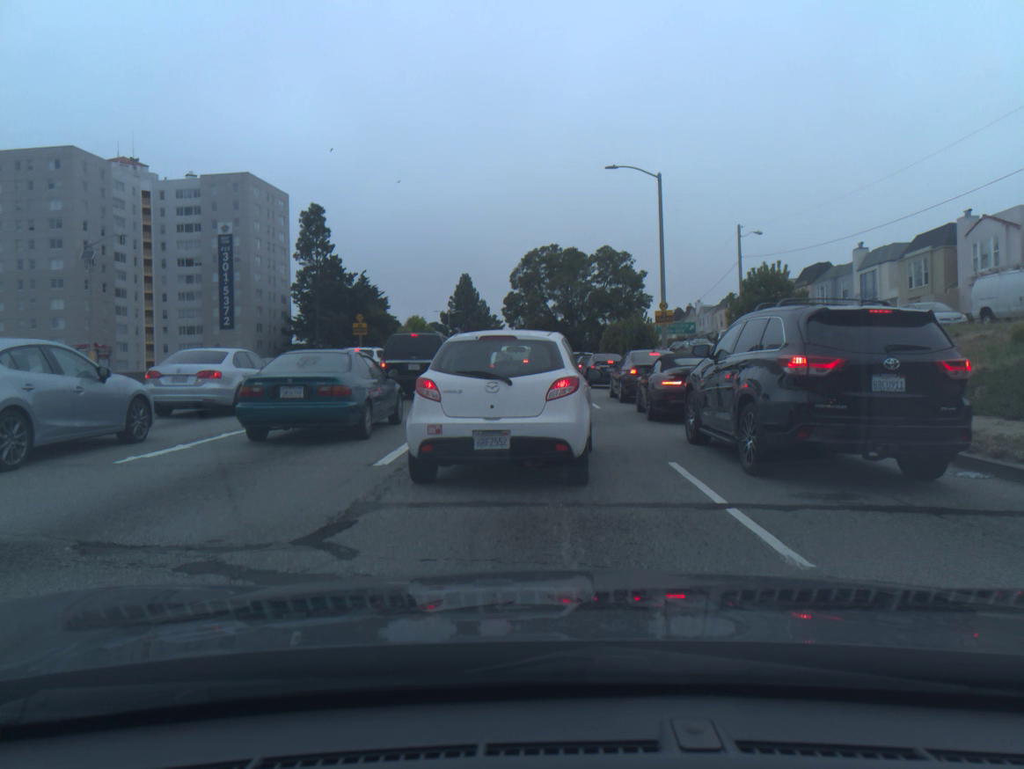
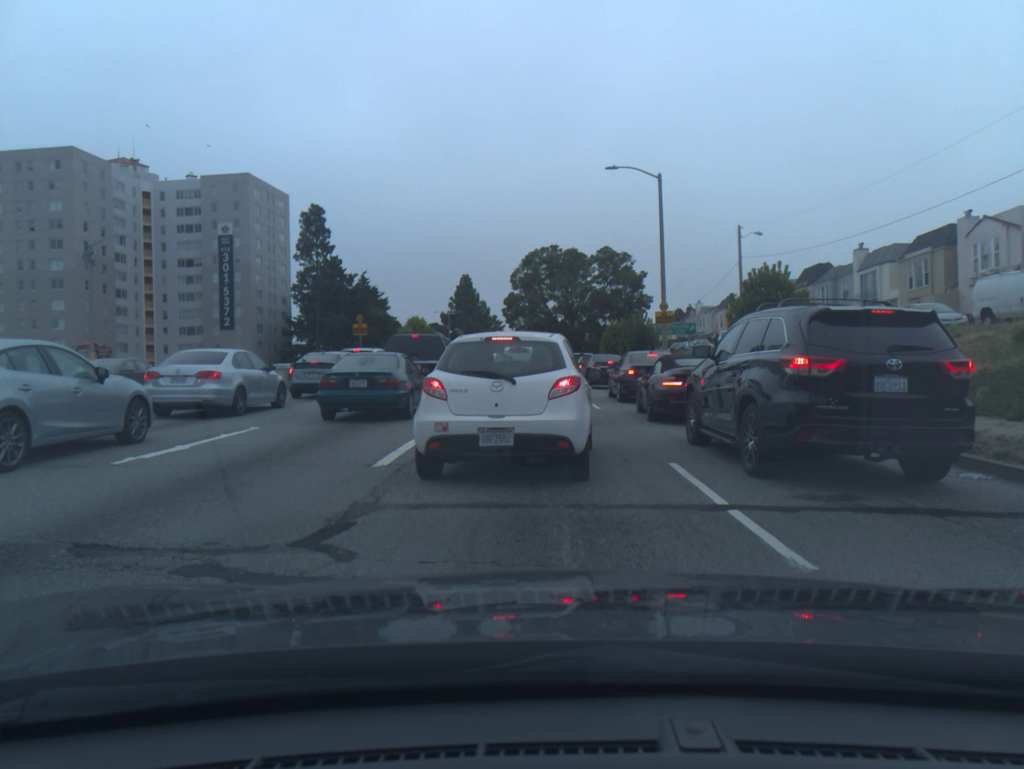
(0.0, 0.0) m; 0°
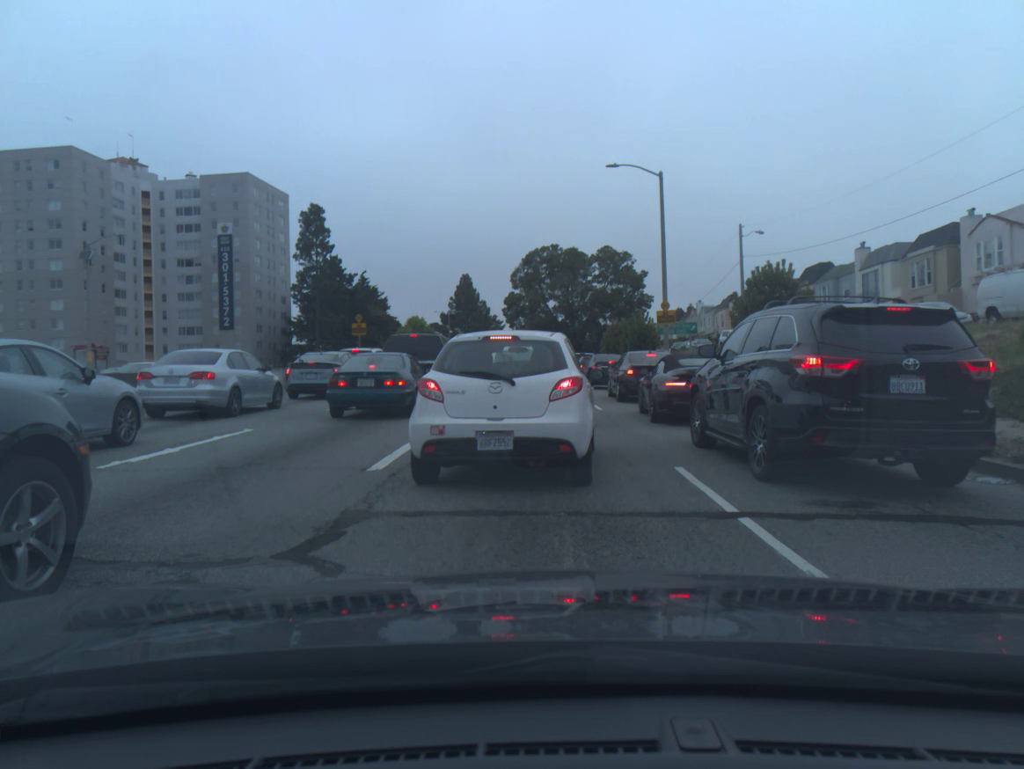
(0.0, +0.3) m; 0°
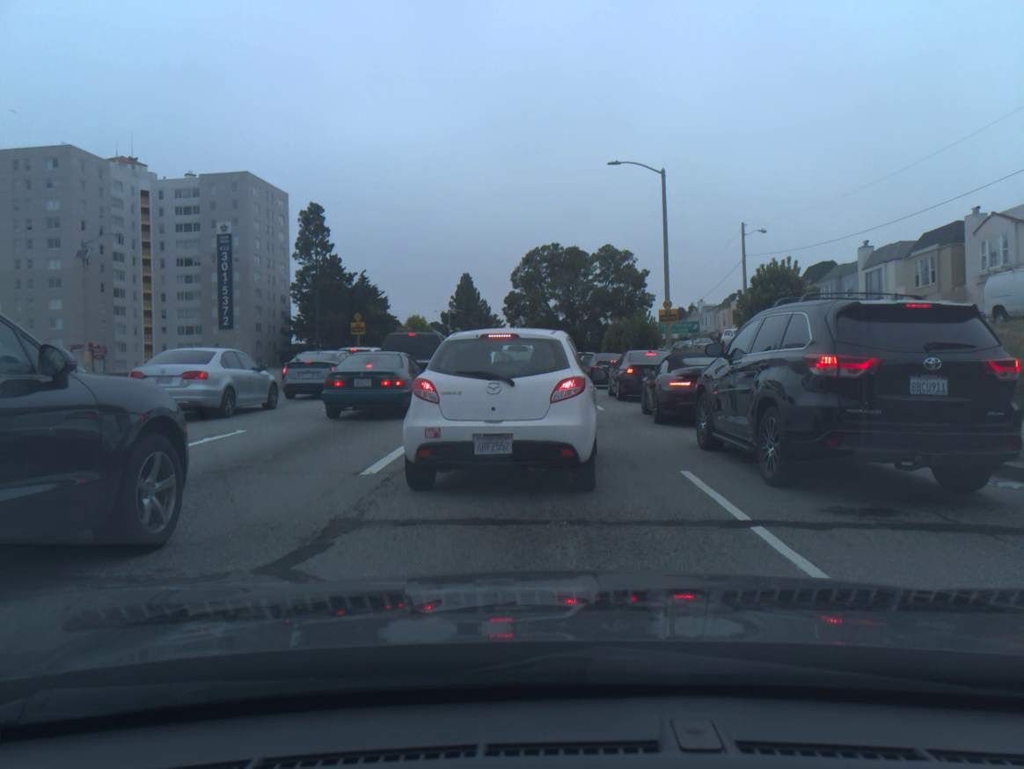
(0.0, +0.3) m; 0°
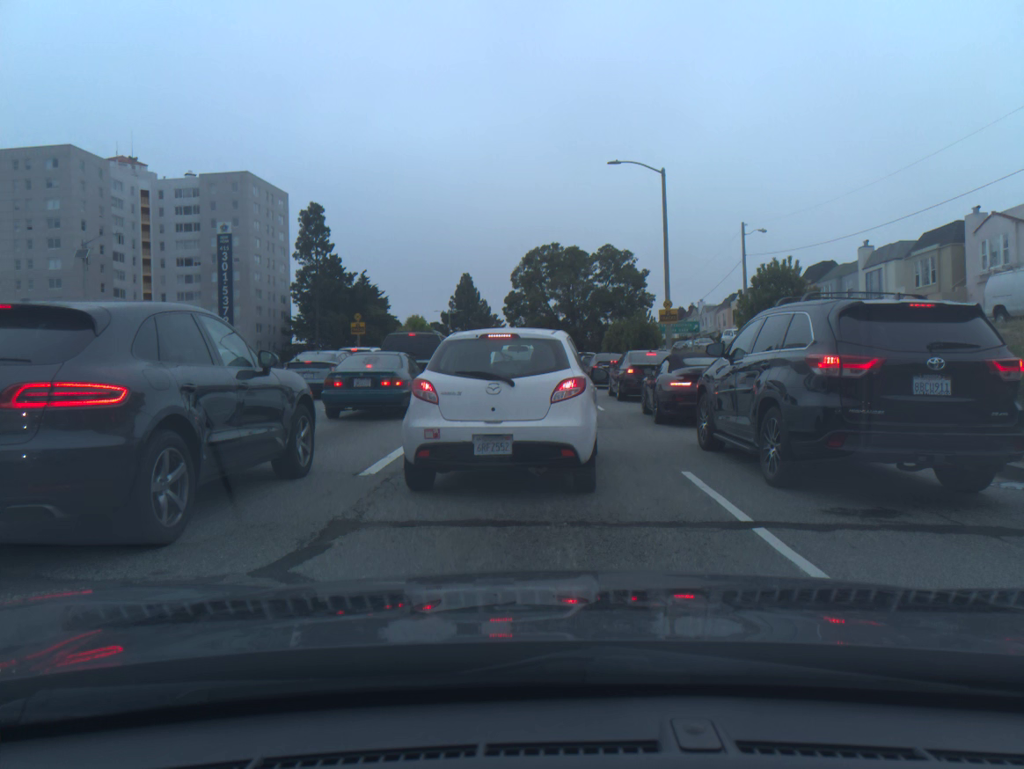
(0.0, +0.1) m; 0°
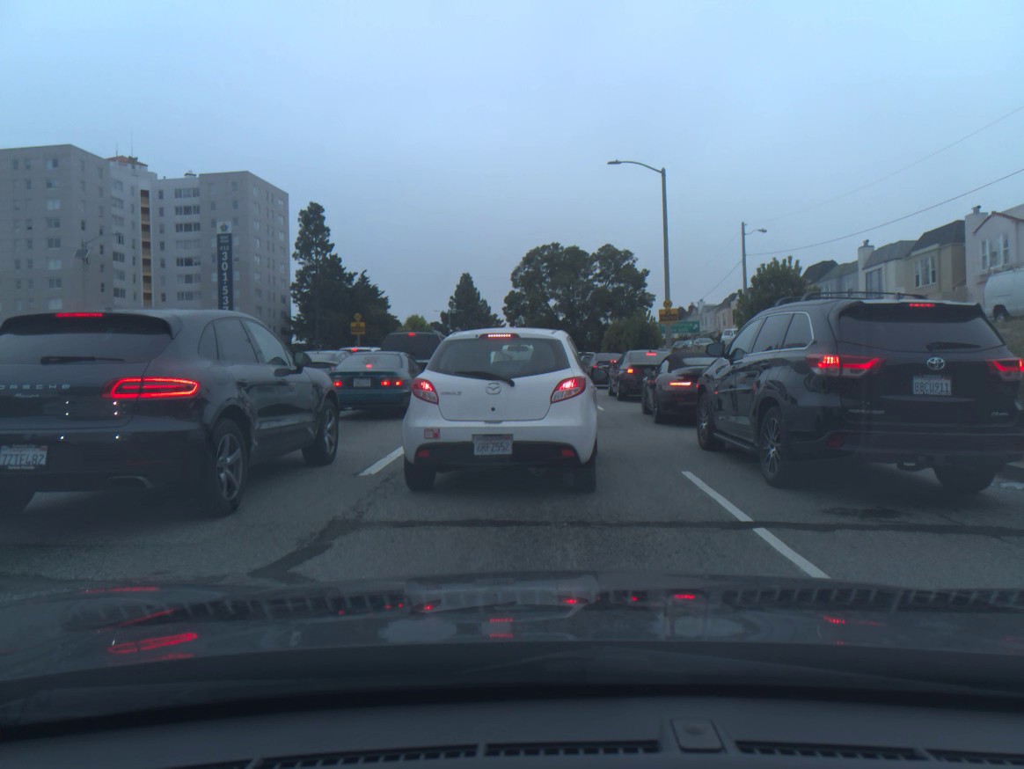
(0.0, 0.0) m; 0°
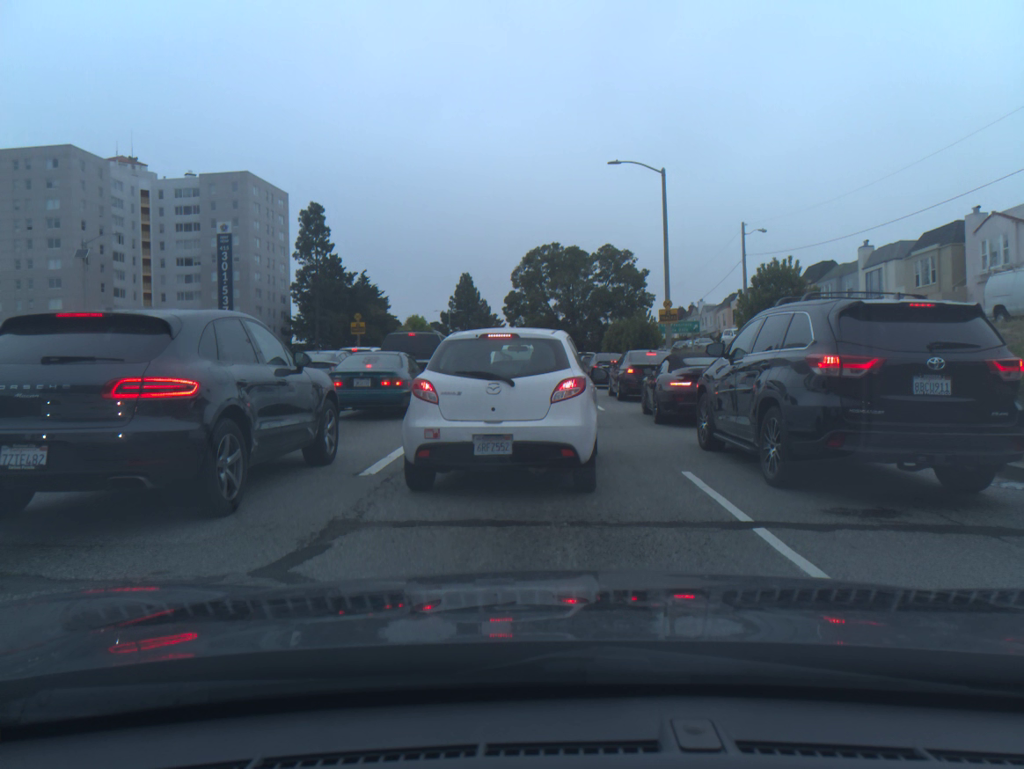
(0.0, 0.0) m; 0°
